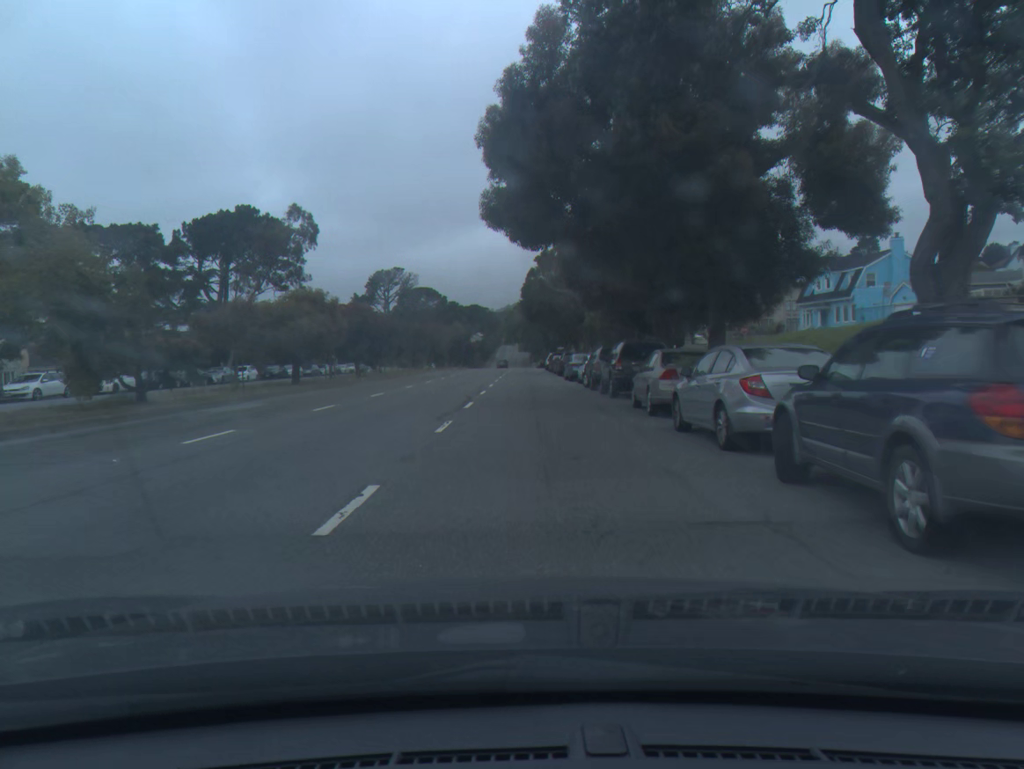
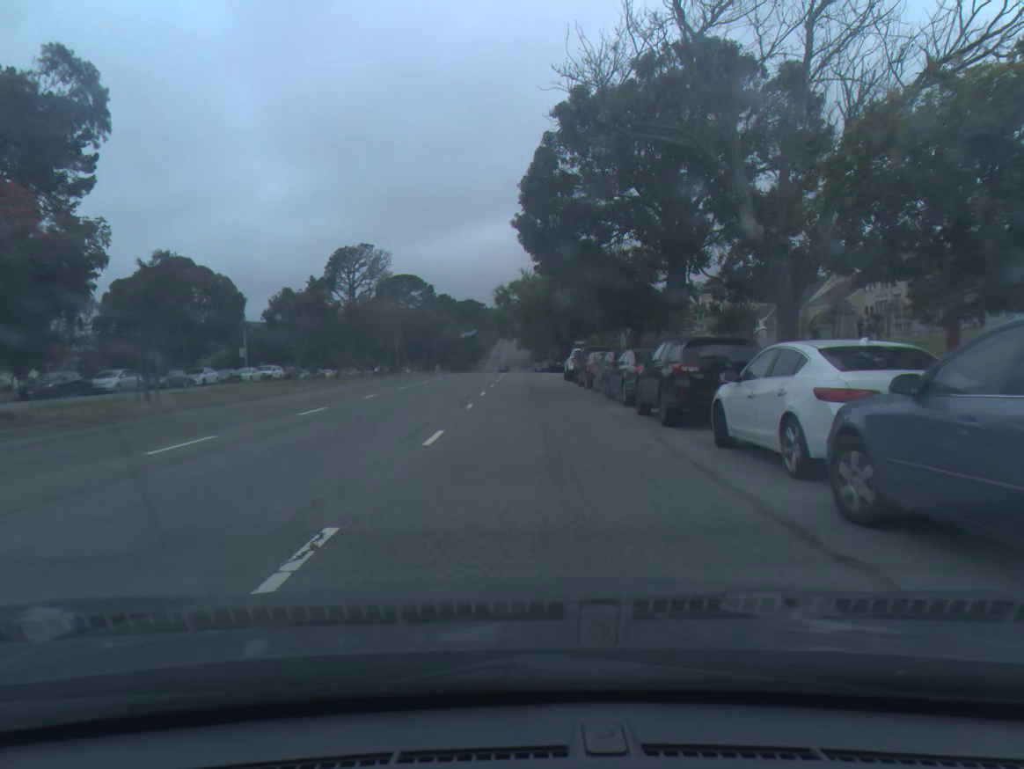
(+0.1, +37.8) m; 0°
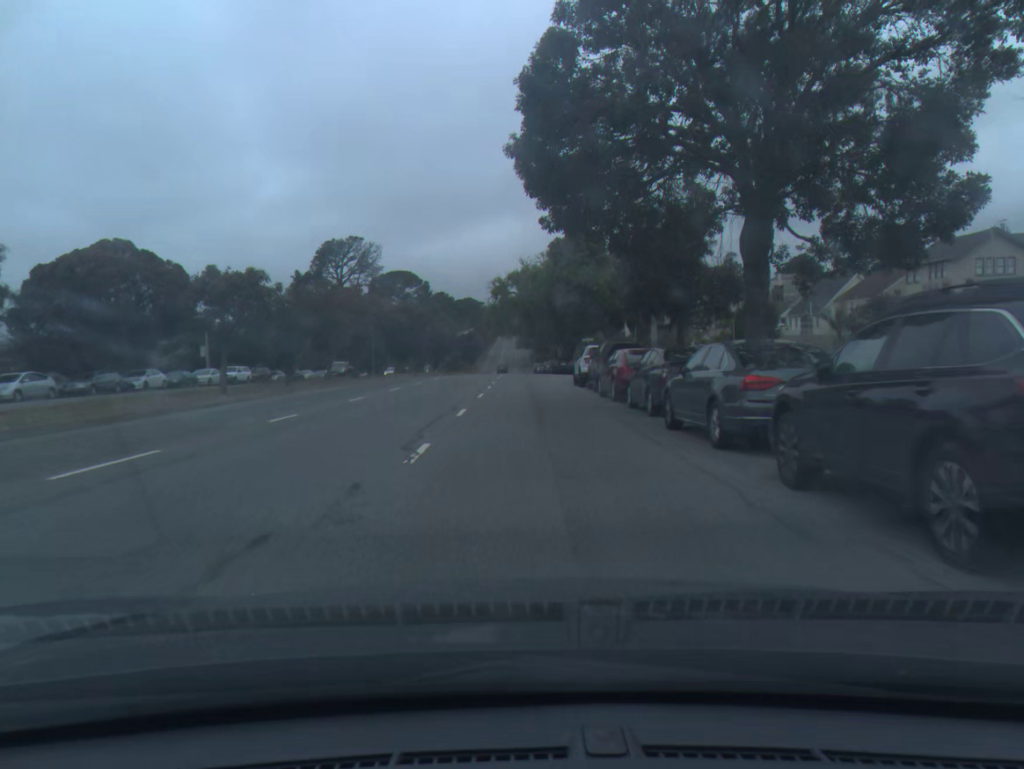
(0.0, +9.3) m; 0°
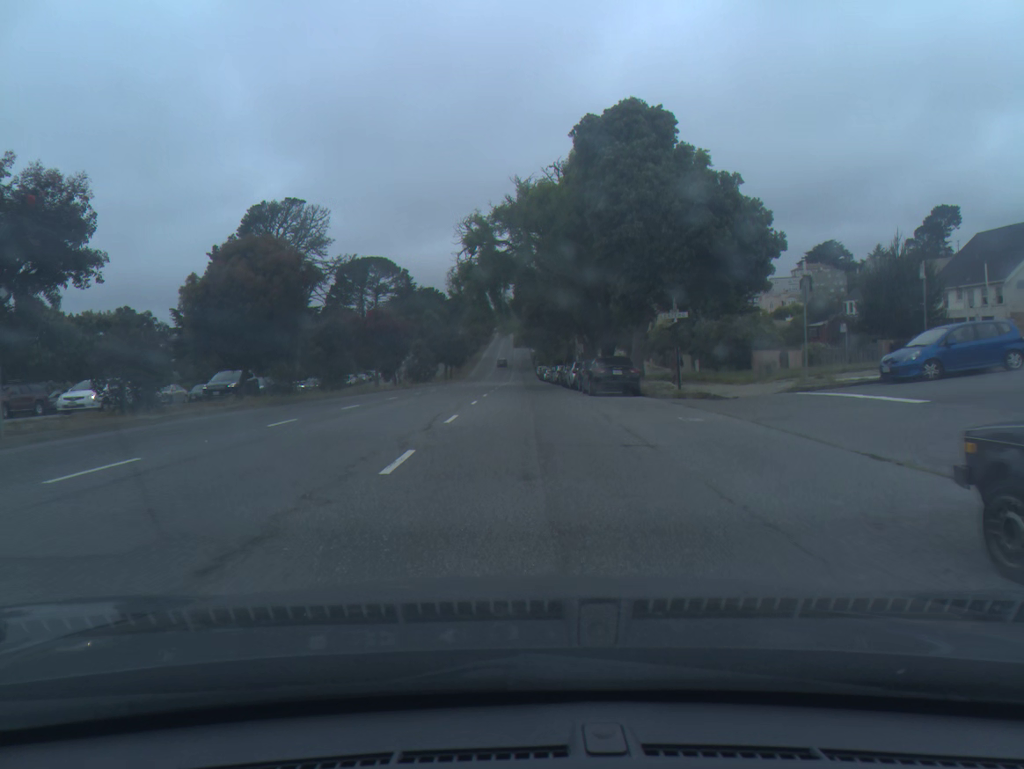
(+0.1, +36.7) m; 0°
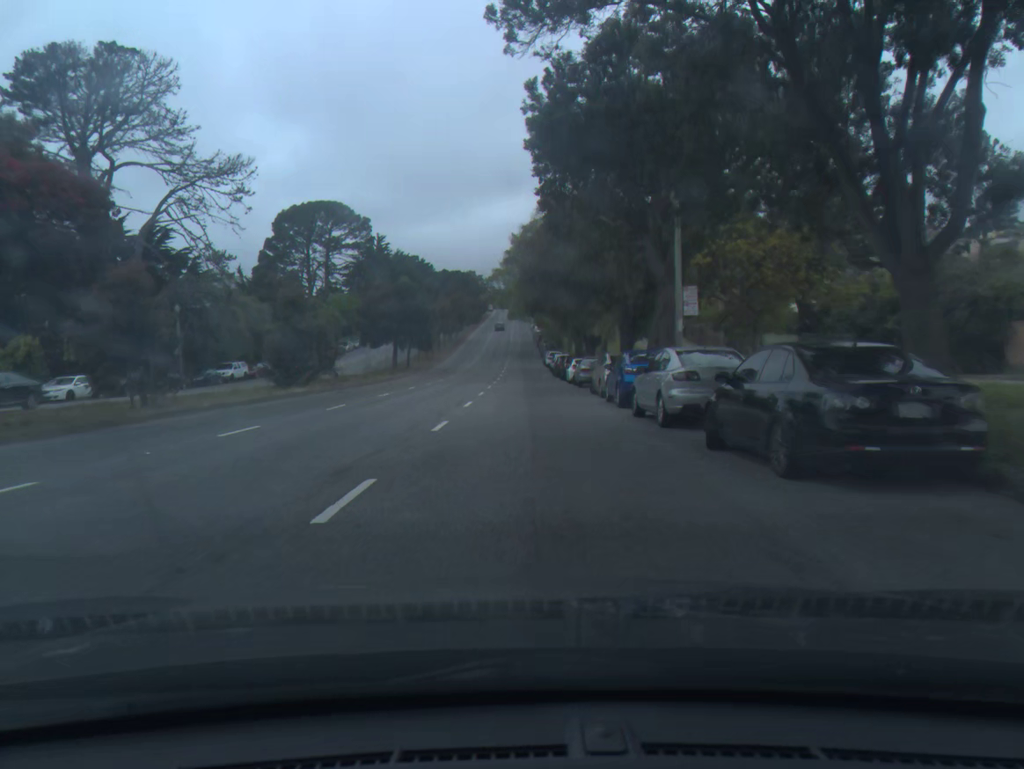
(+0.1, +45.5) m; 0°
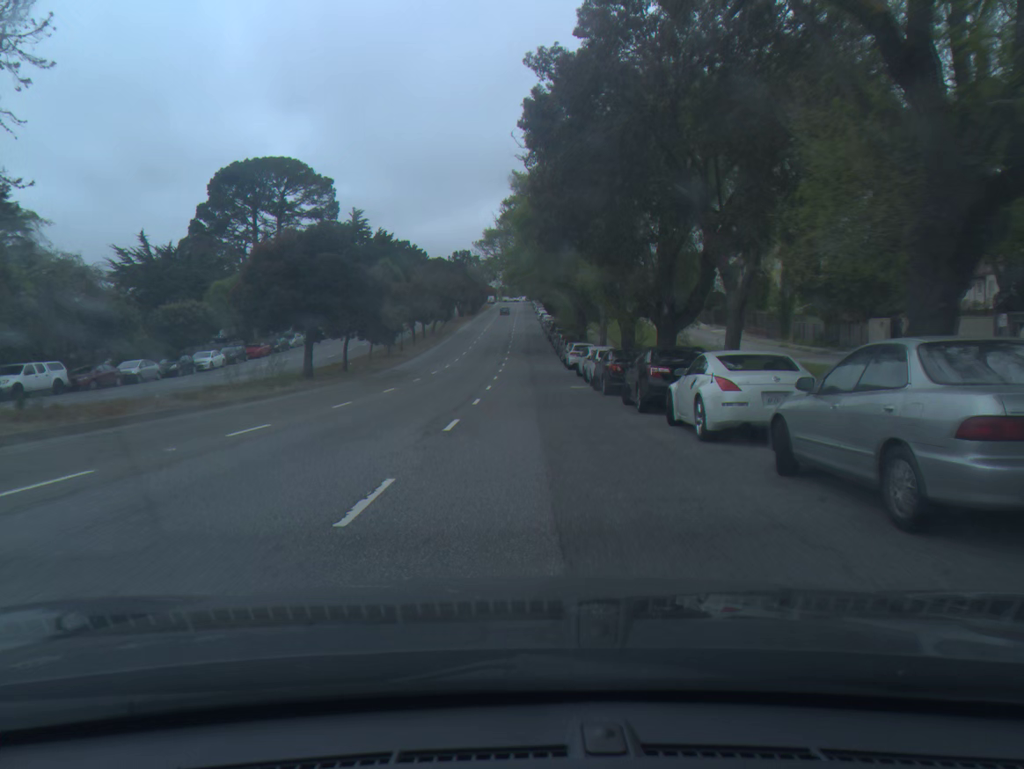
(-0.2, +28.8) m; 0°
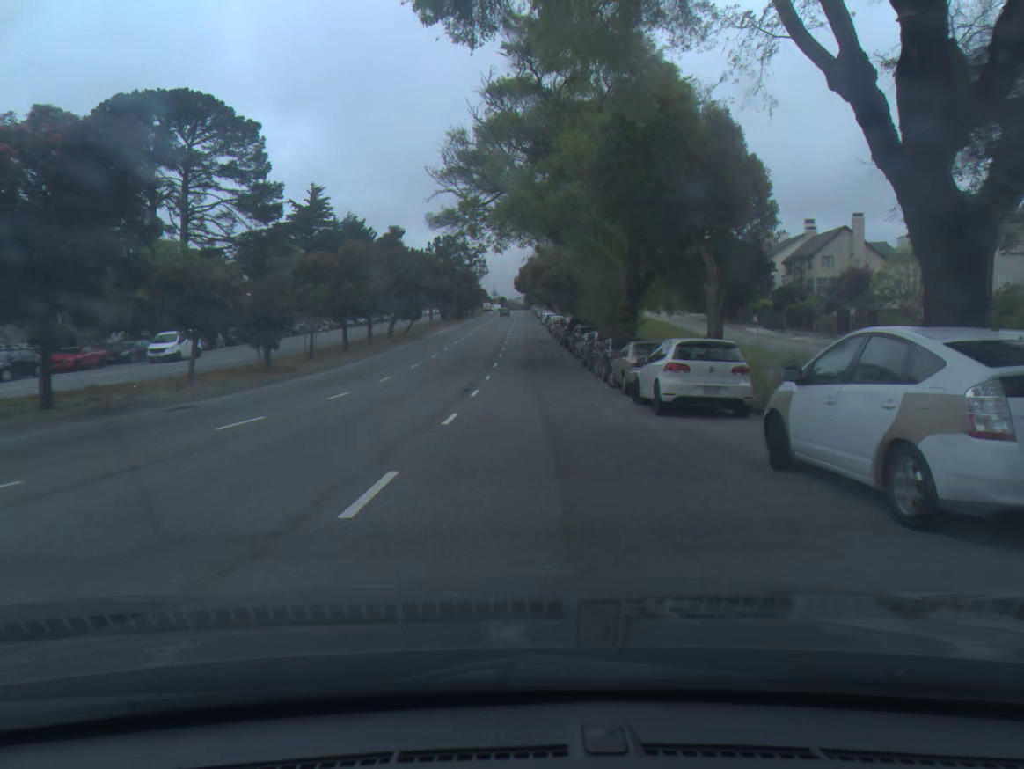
(+0.1, +29.6) m; 0°
